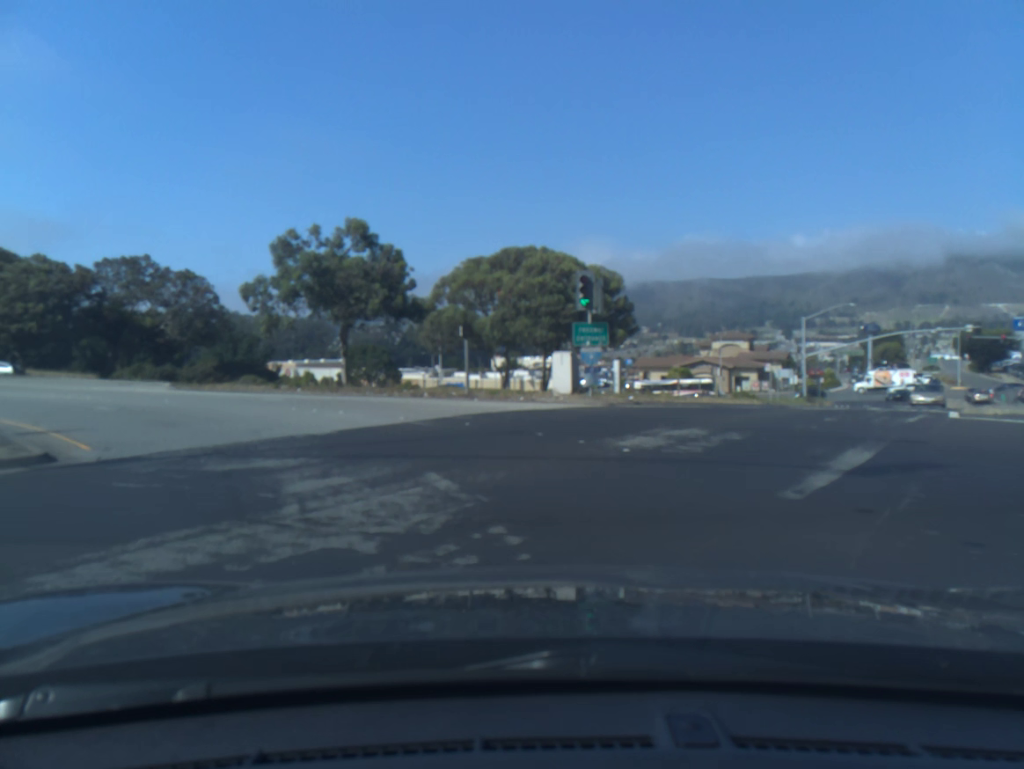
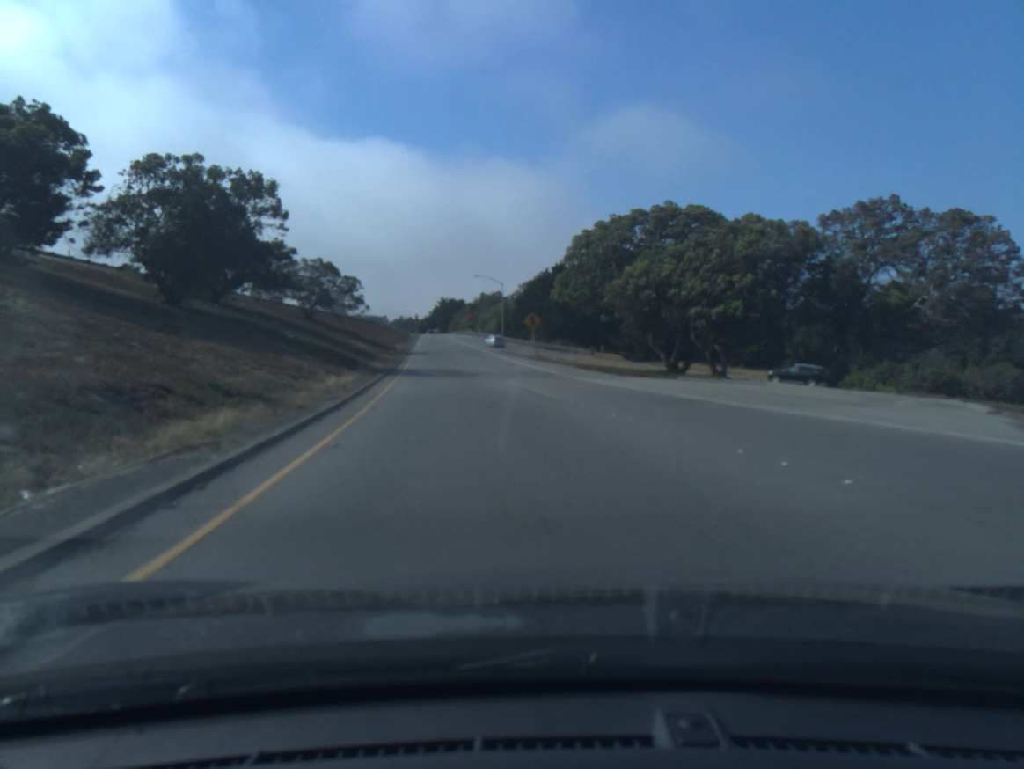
(-10.5, +21.5) m; -45°
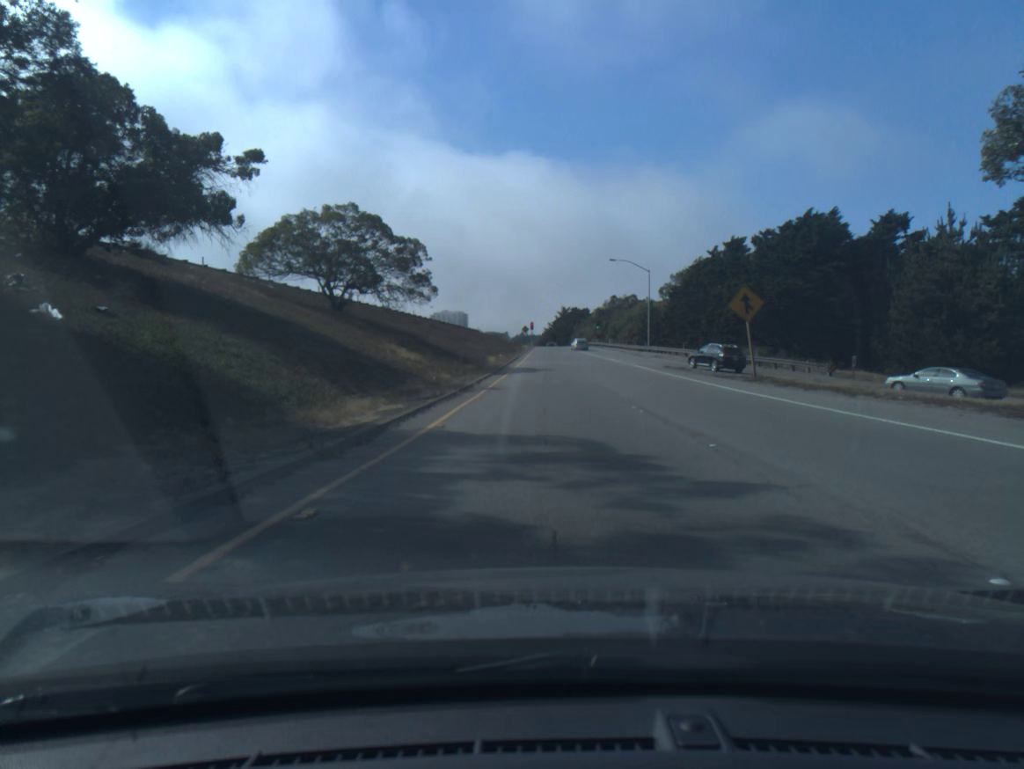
(-3.6, +33.8) m; -8°
